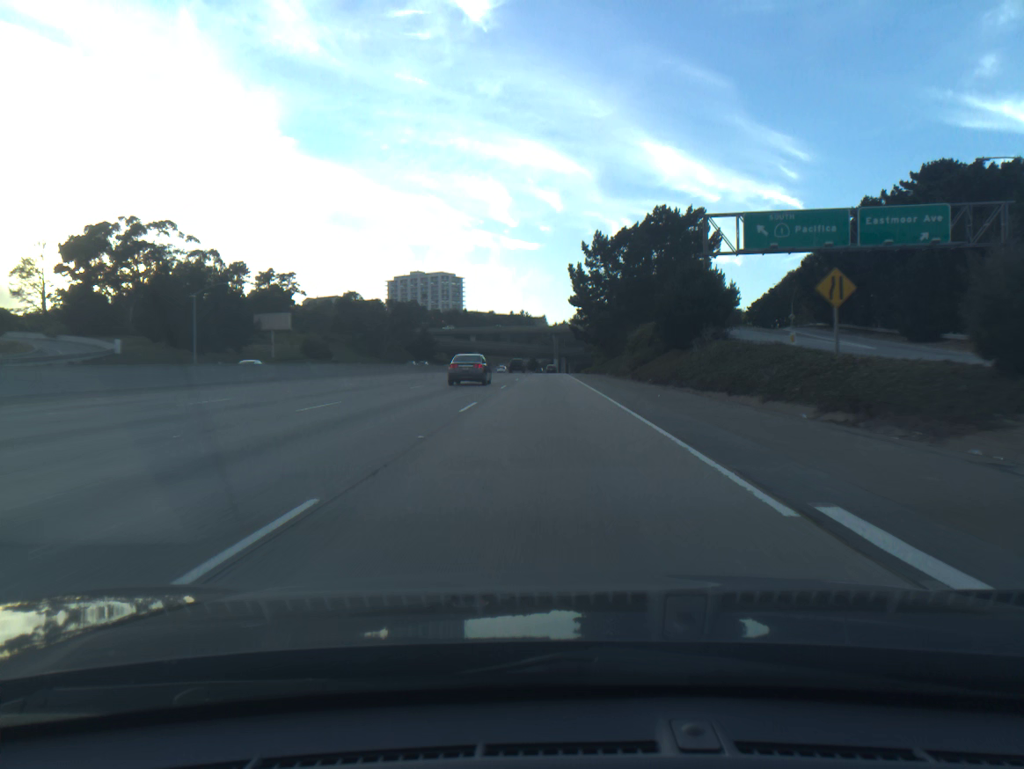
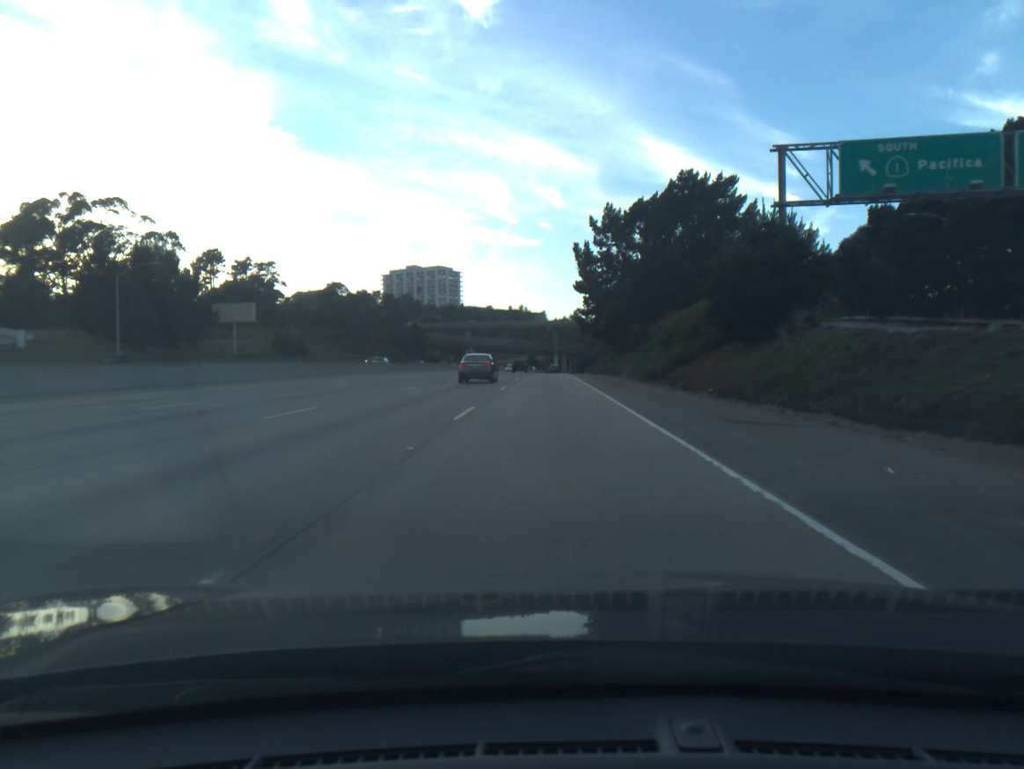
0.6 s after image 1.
(0.0, +16.9) m; 0°
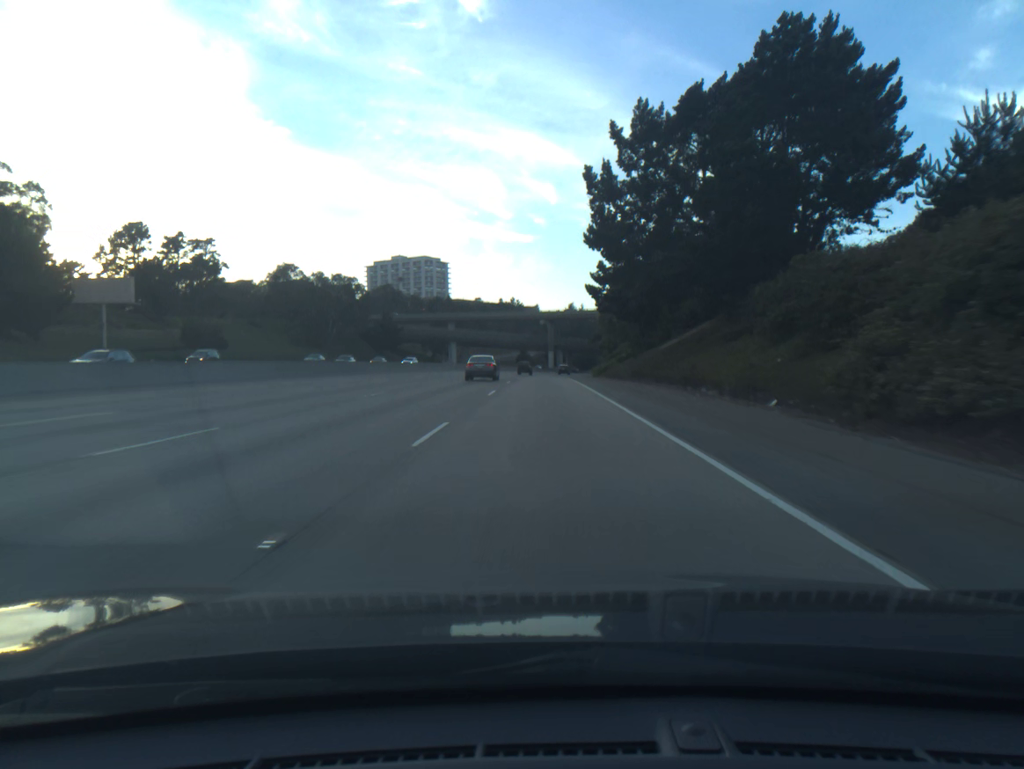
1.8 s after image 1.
(+0.2, +33.9) m; +1°
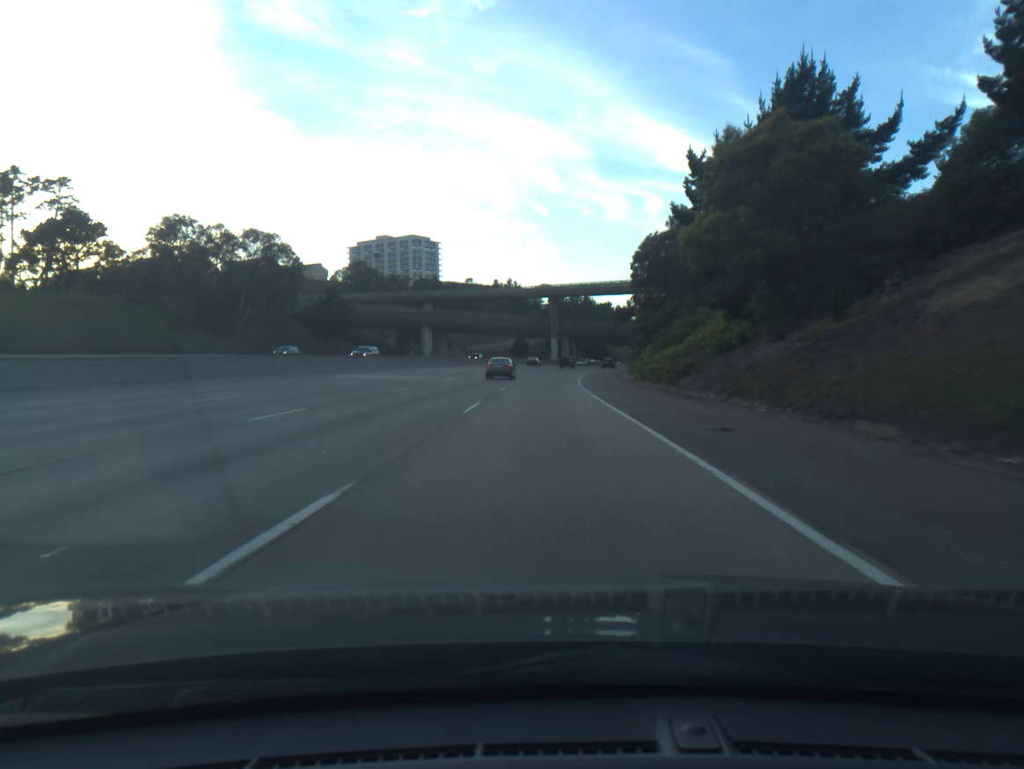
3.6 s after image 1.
(+0.1, +51.1) m; 0°
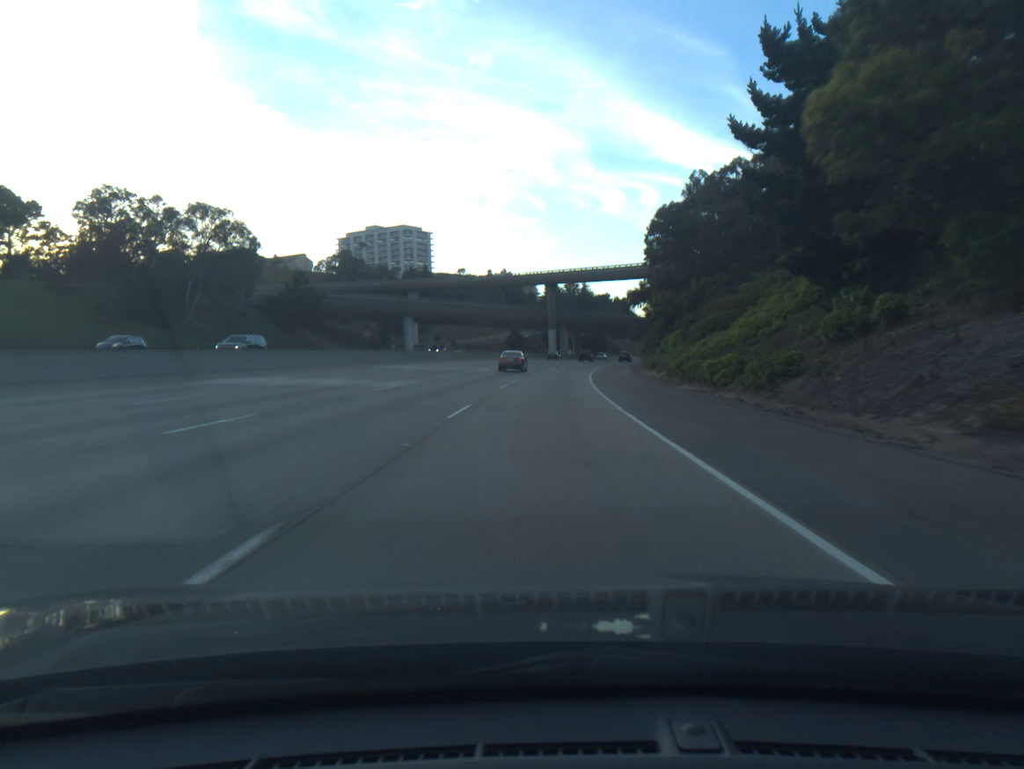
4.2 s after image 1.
(0.0, +17.1) m; 0°
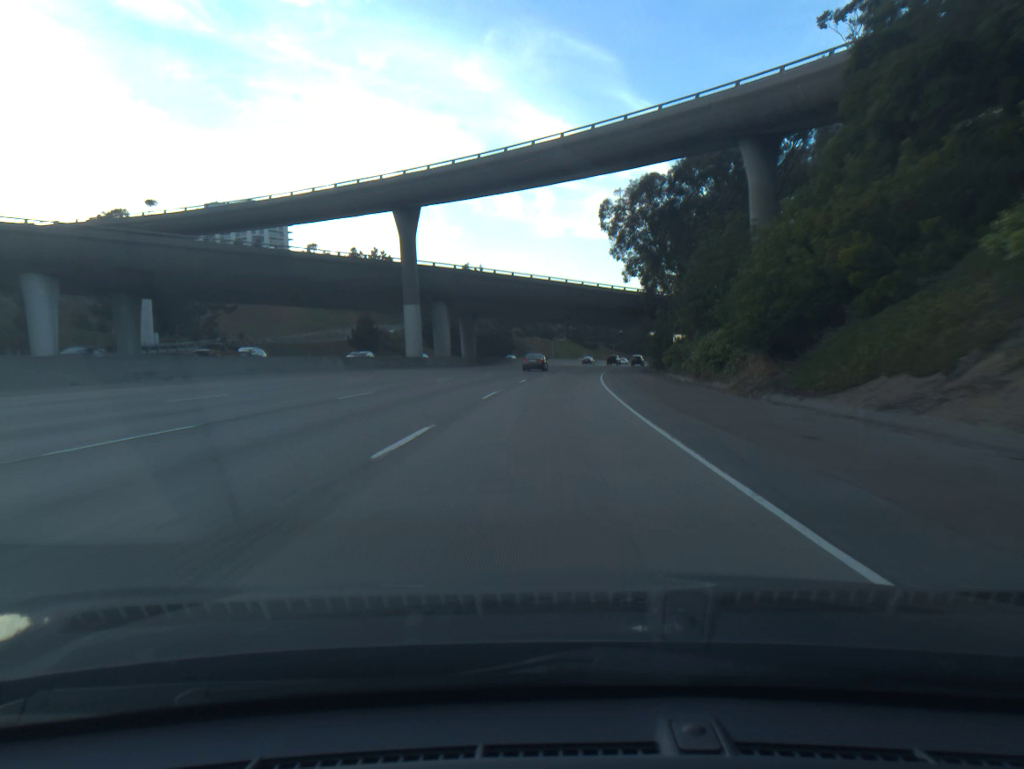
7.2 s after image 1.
(+4.6, +85.0) m; +7°
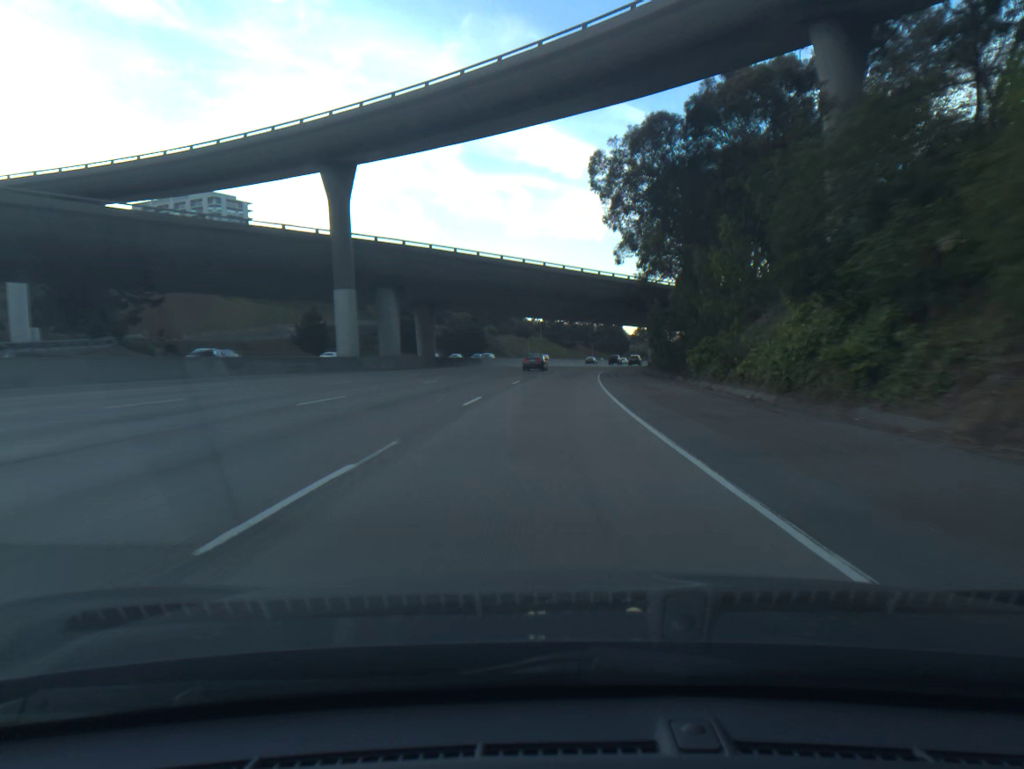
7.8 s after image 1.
(+0.3, +16.8) m; +2°
